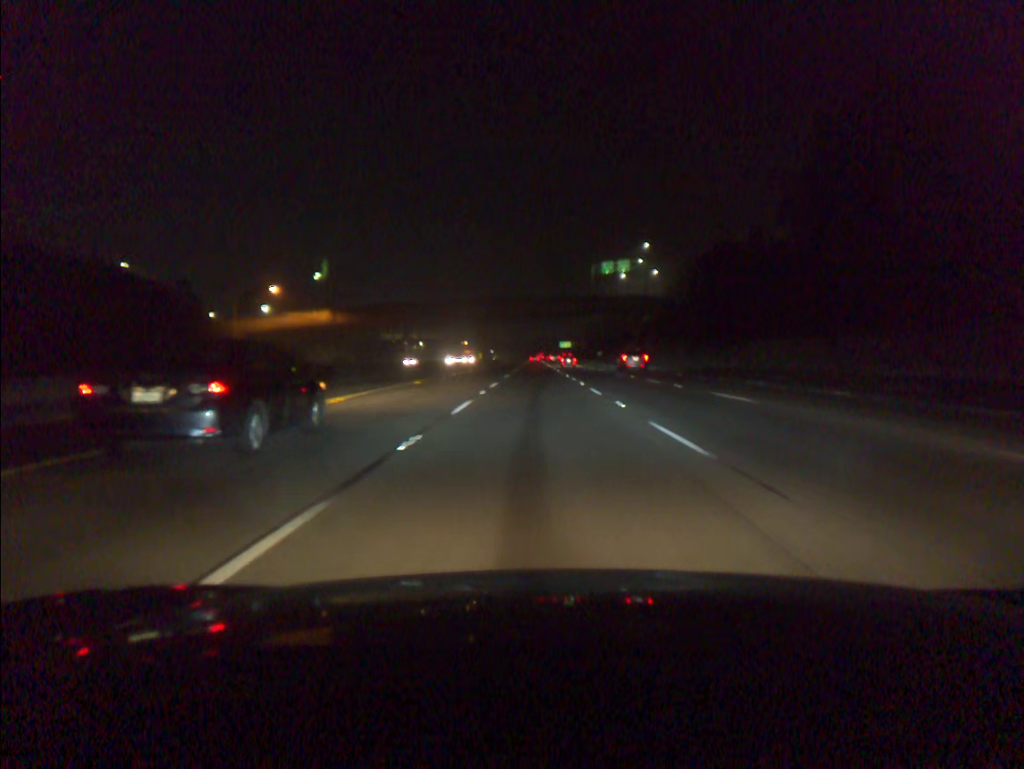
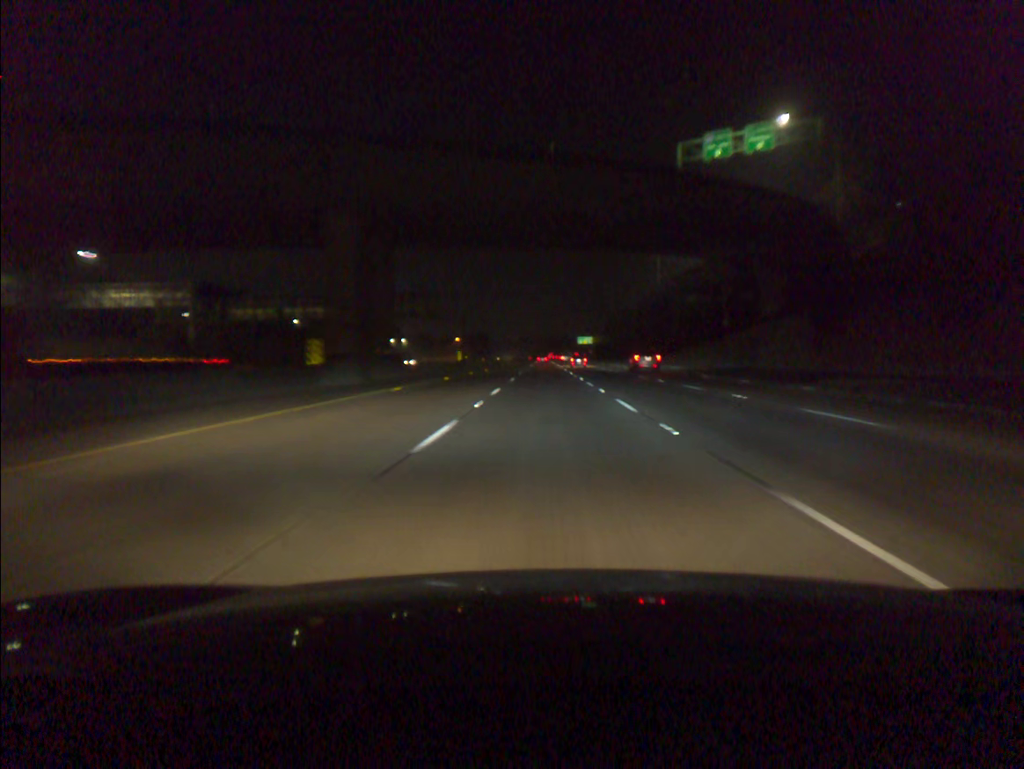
(-0.8, +94.6) m; -1°
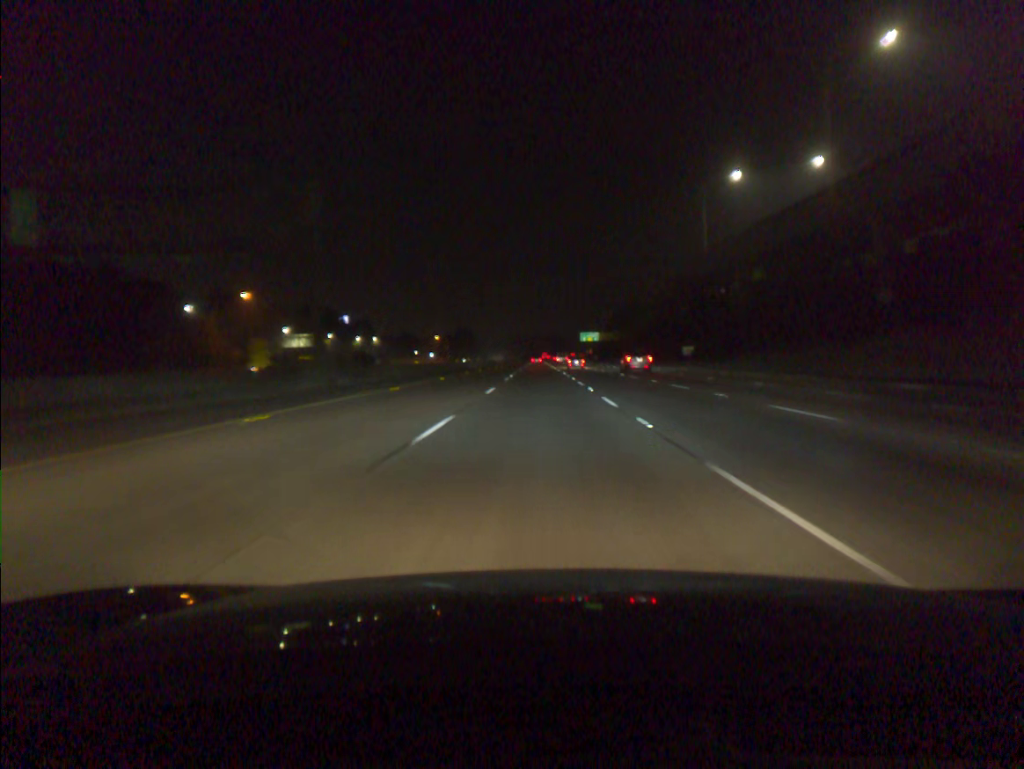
(+0.3, +57.0) m; 0°
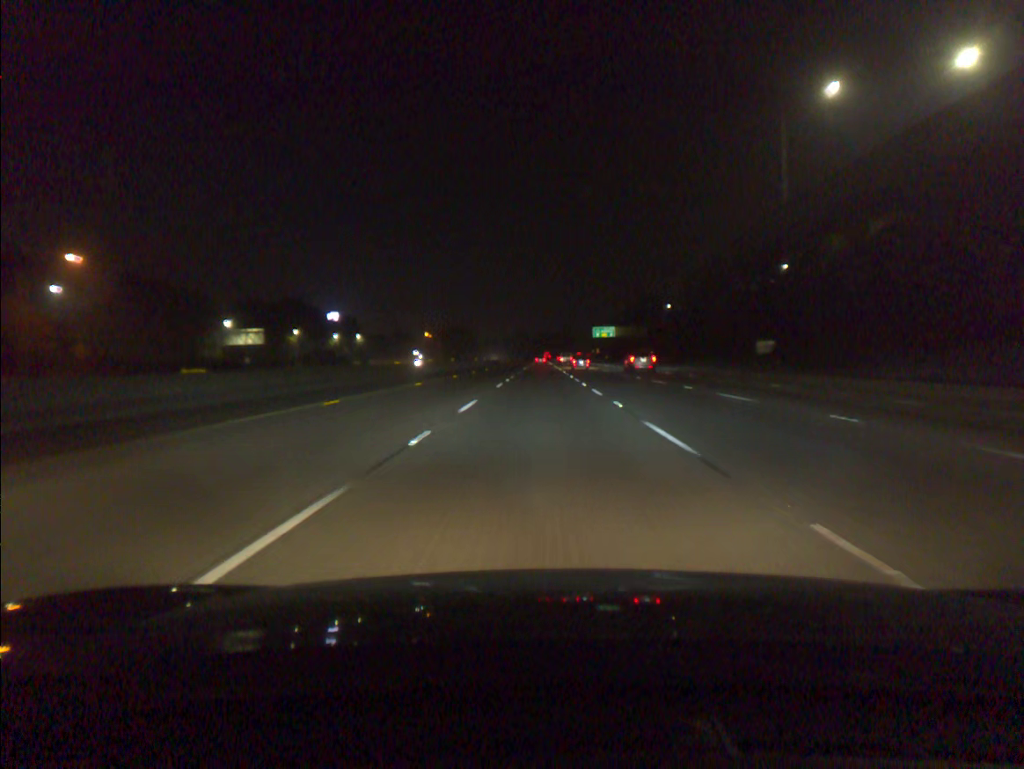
(-0.1, +38.0) m; 0°
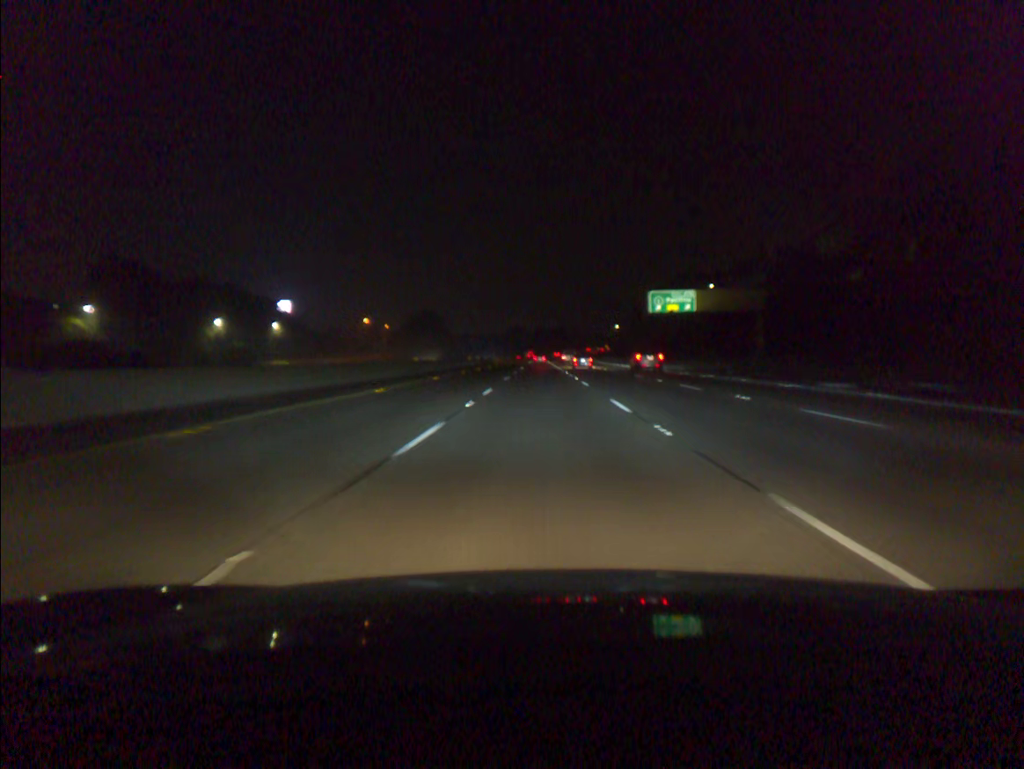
(-0.1, +95.3) m; 0°
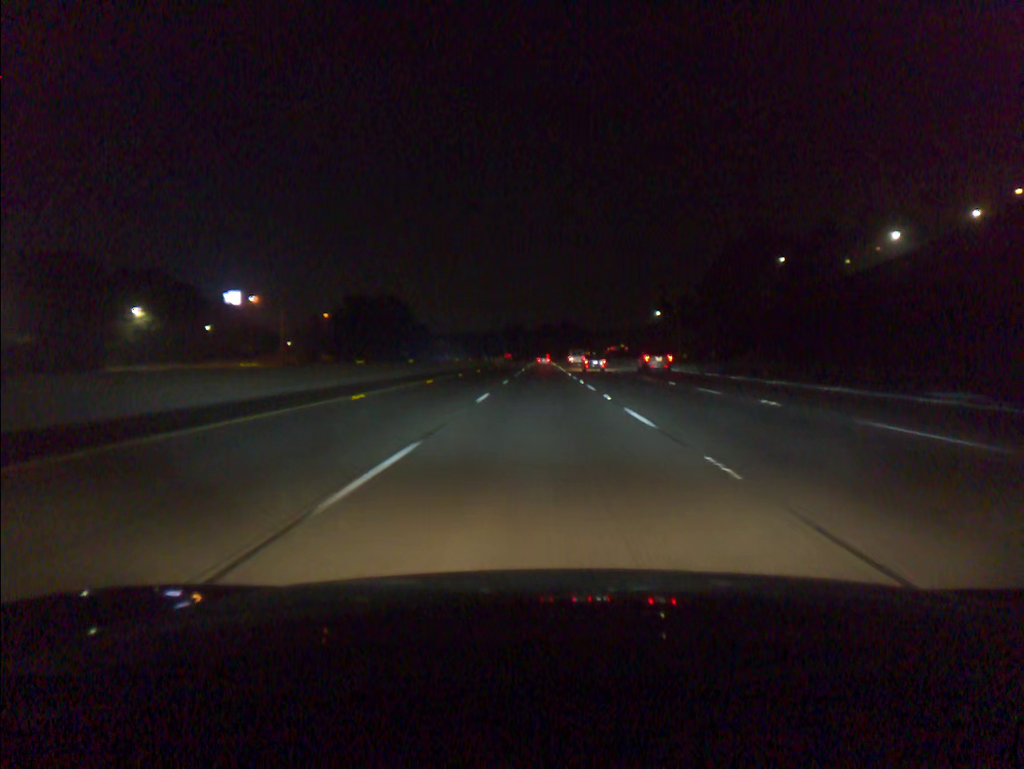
(-0.1, +76.2) m; 0°
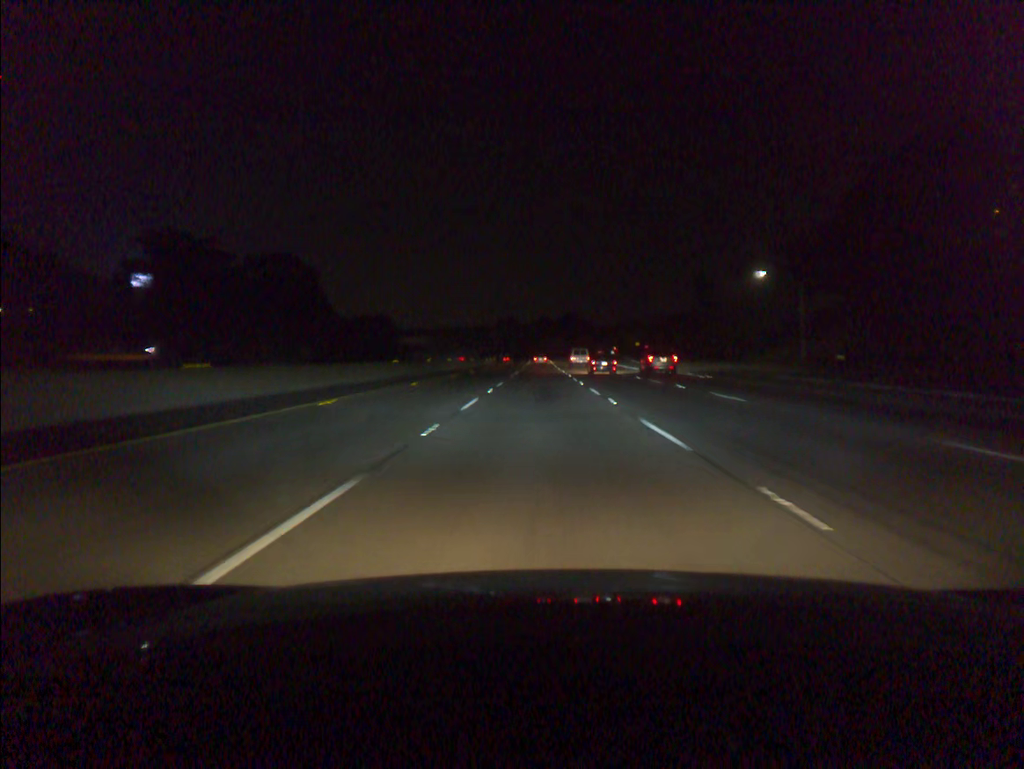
(+0.1, +76.2) m; 0°
